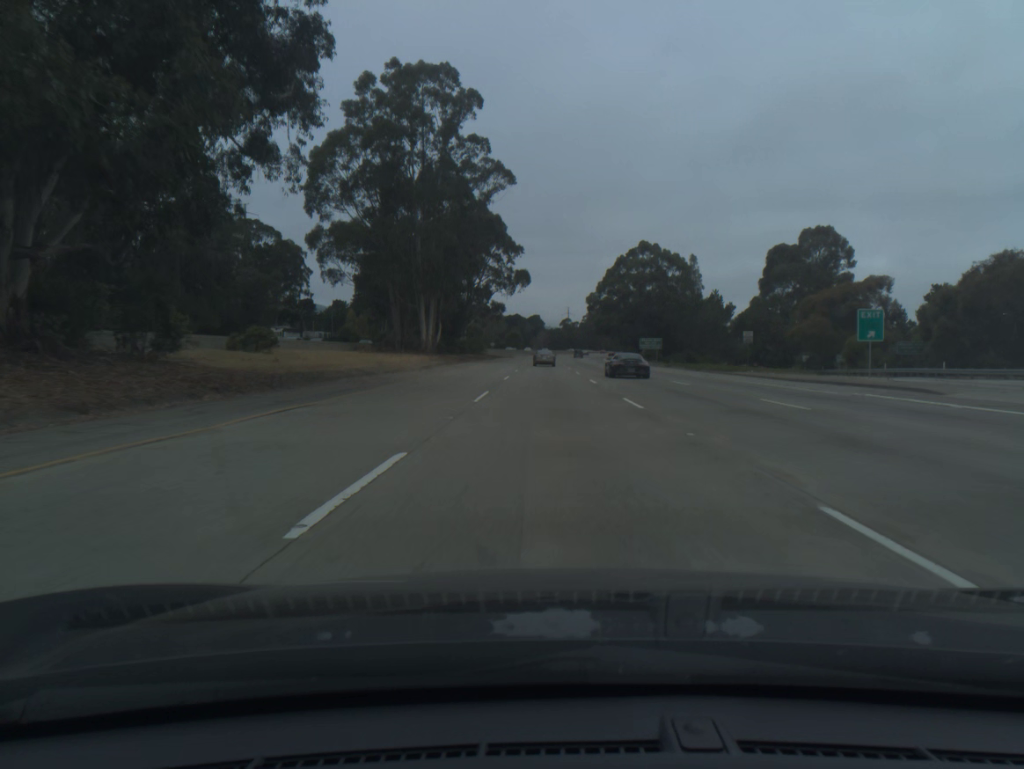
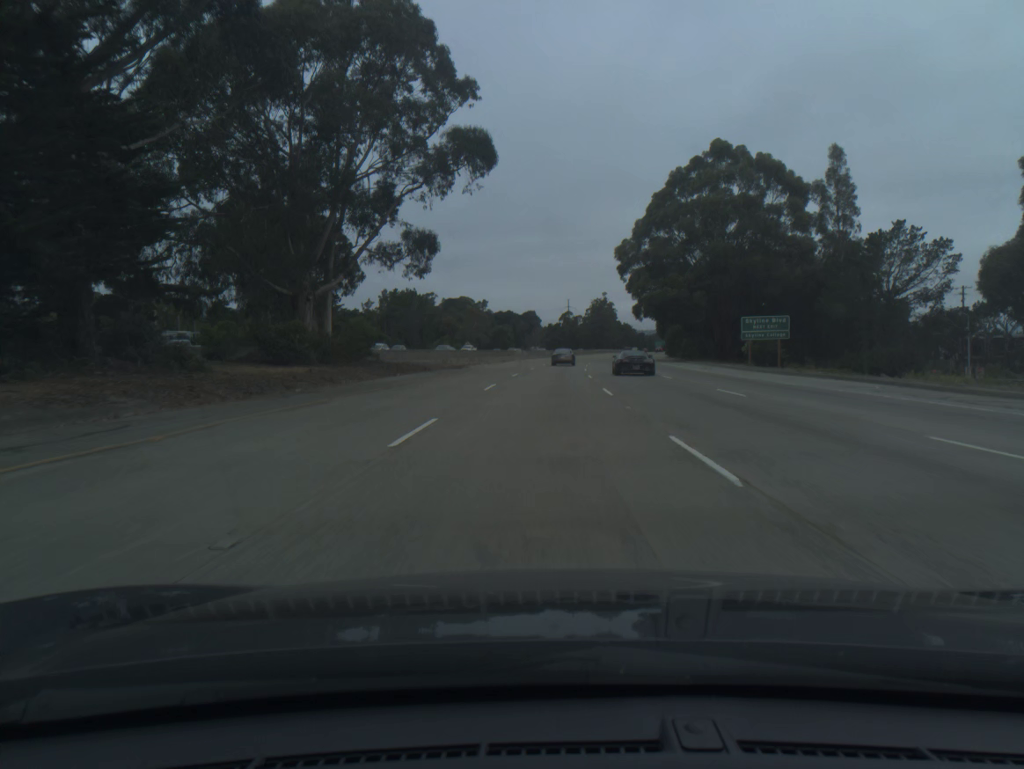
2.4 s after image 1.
(+0.2, +82.6) m; 0°
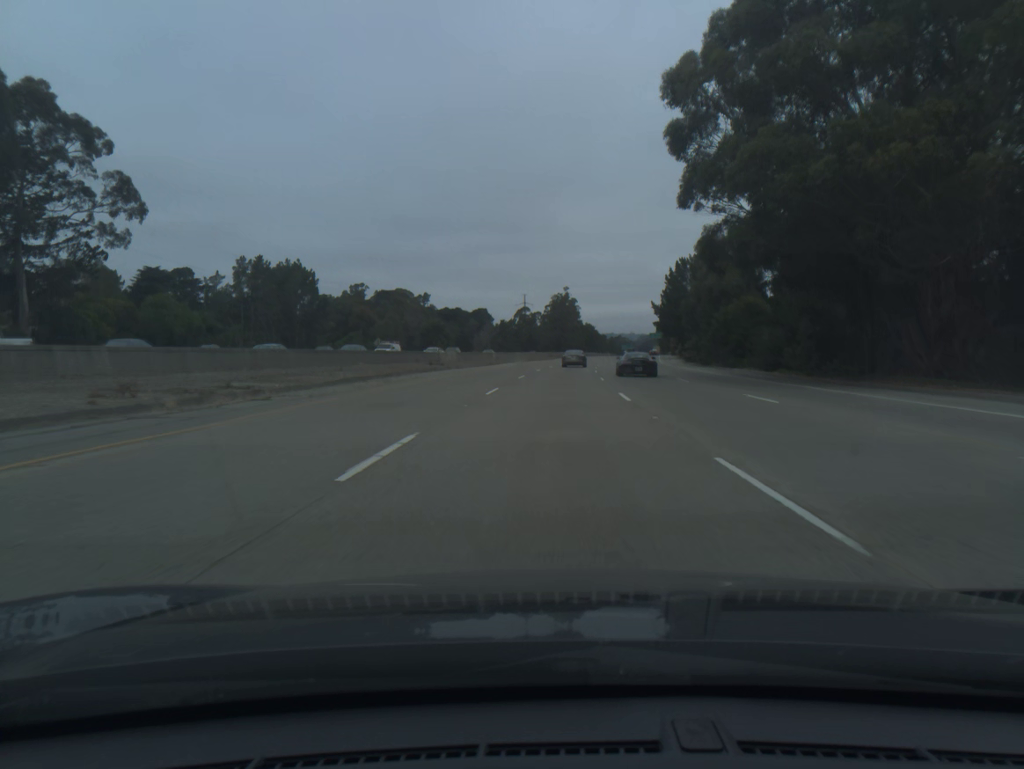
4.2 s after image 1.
(+1.3, +61.3) m; +3°
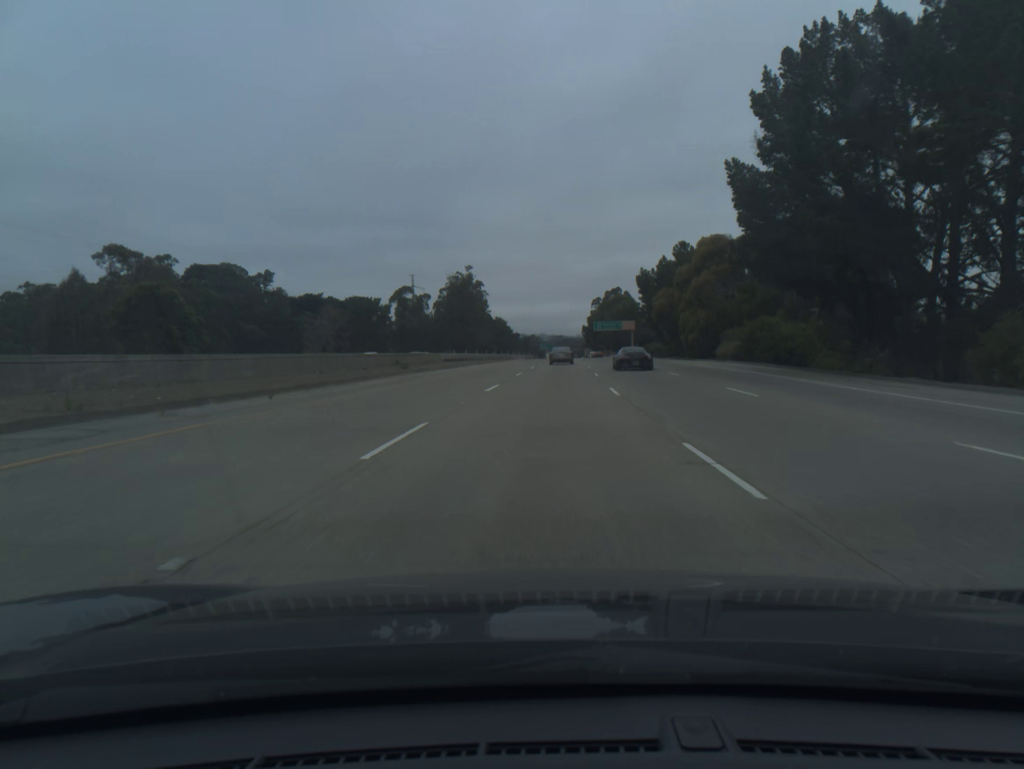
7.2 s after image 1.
(+5.8, +100.7) m; +6°
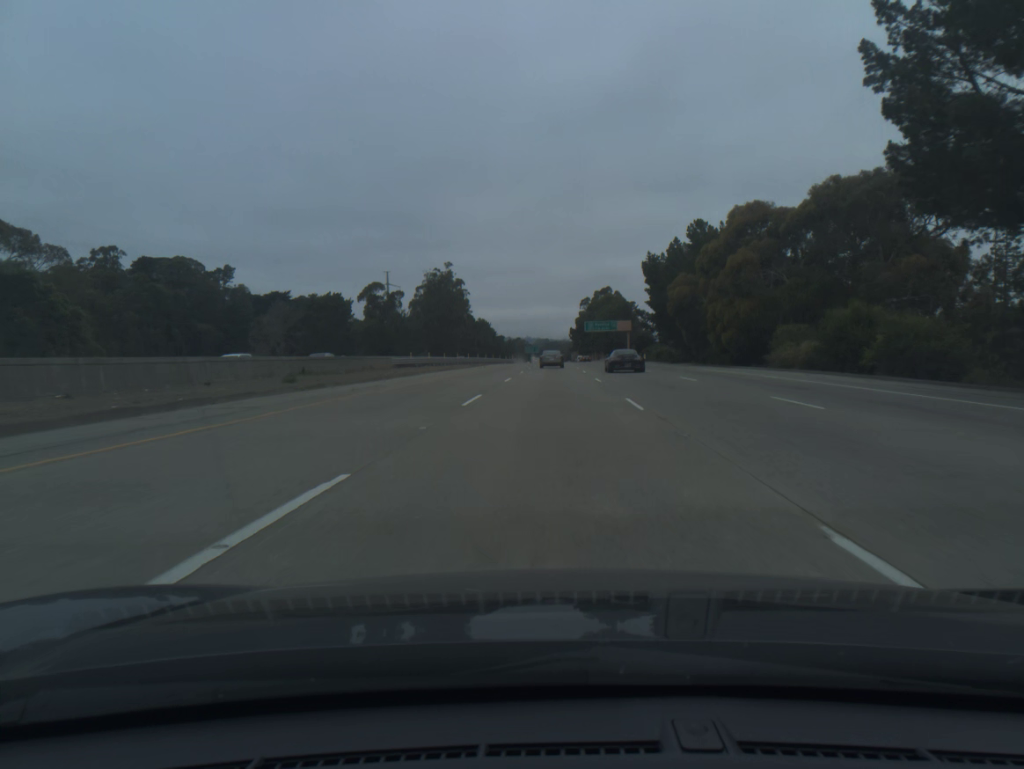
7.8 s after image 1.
(+0.2, +20.0) m; +1°
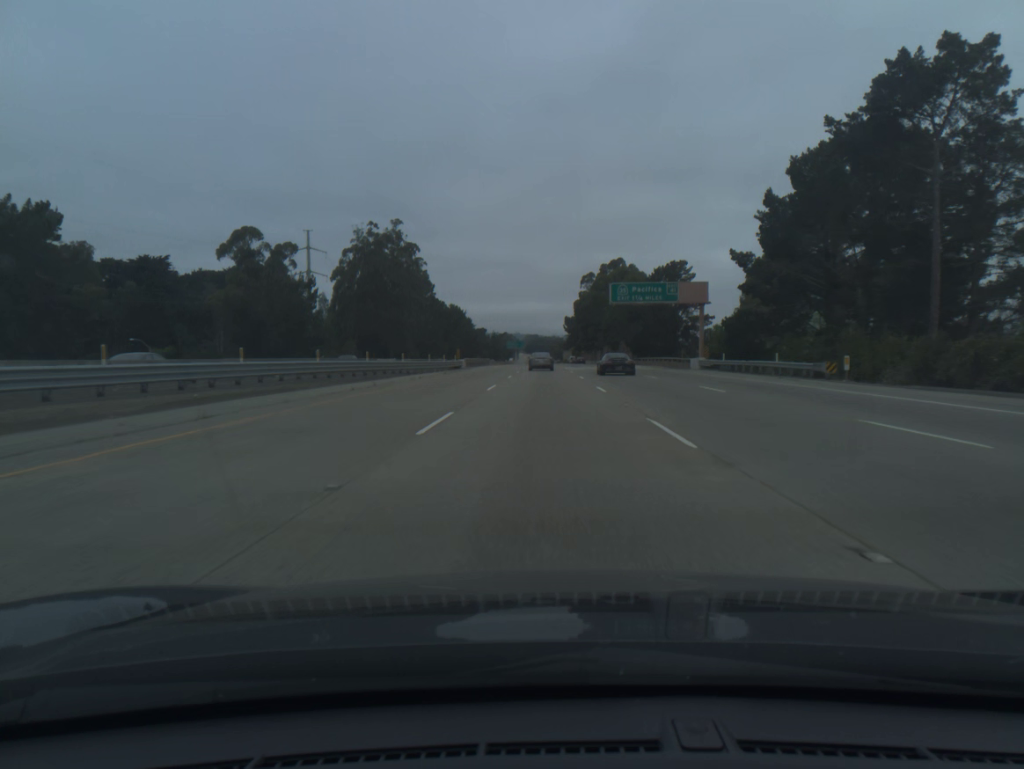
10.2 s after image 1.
(+1.1, +79.5) m; +1°
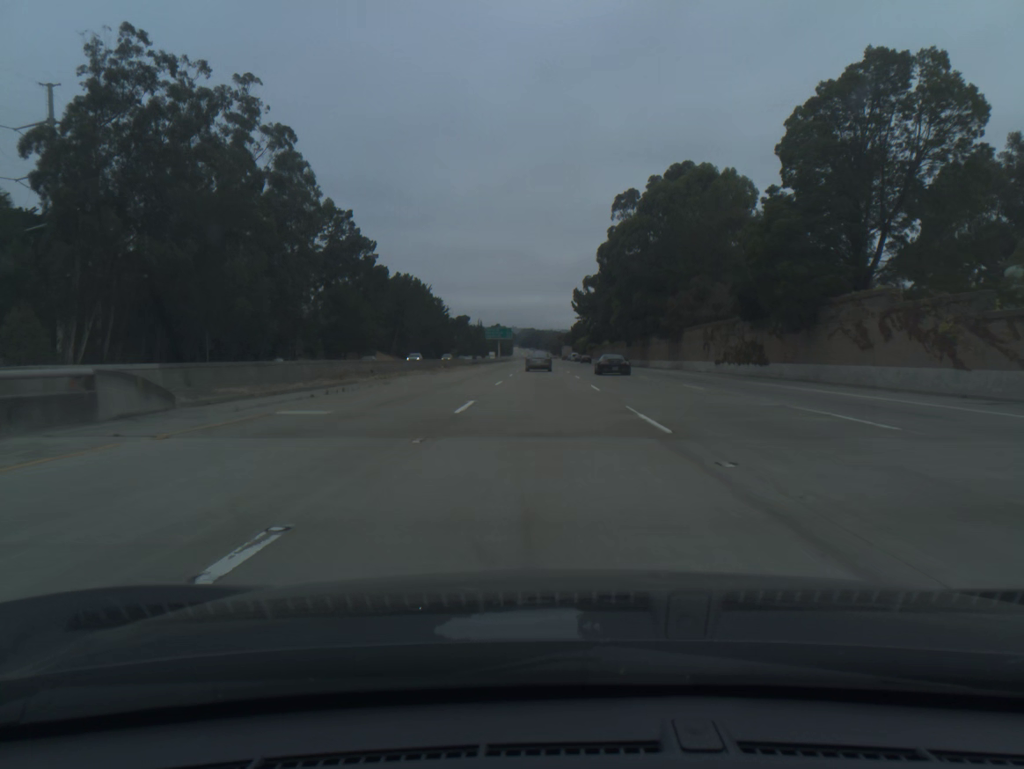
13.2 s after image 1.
(0.0, +98.1) m; 0°
